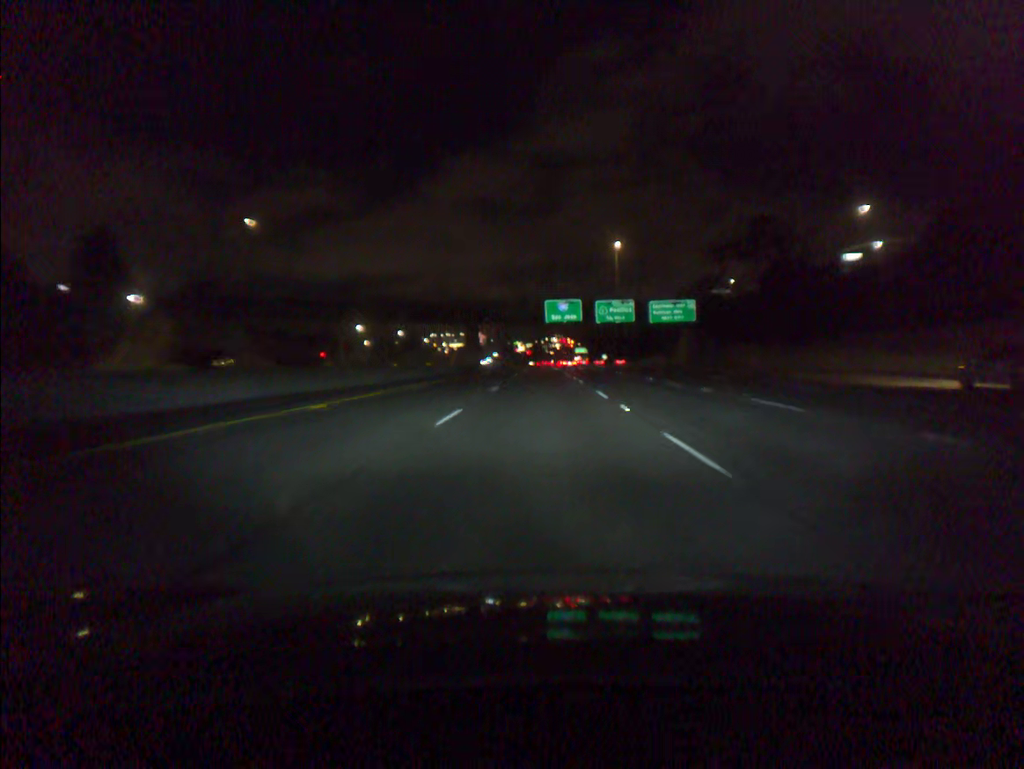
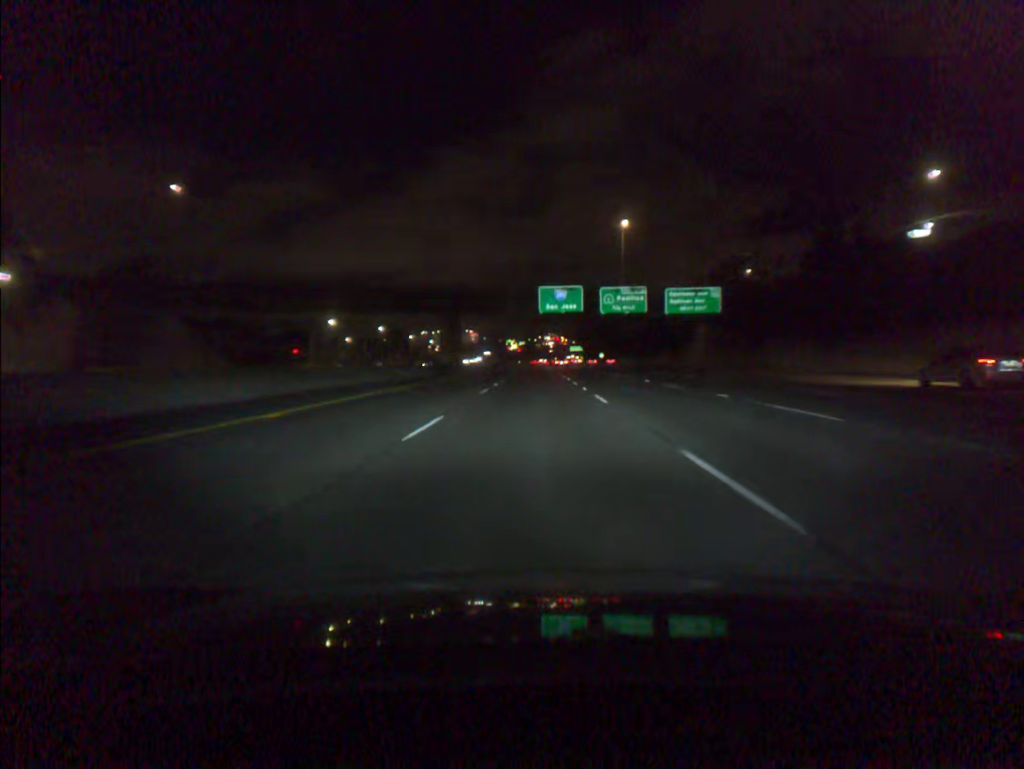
(+0.1, +16.8) m; +1°
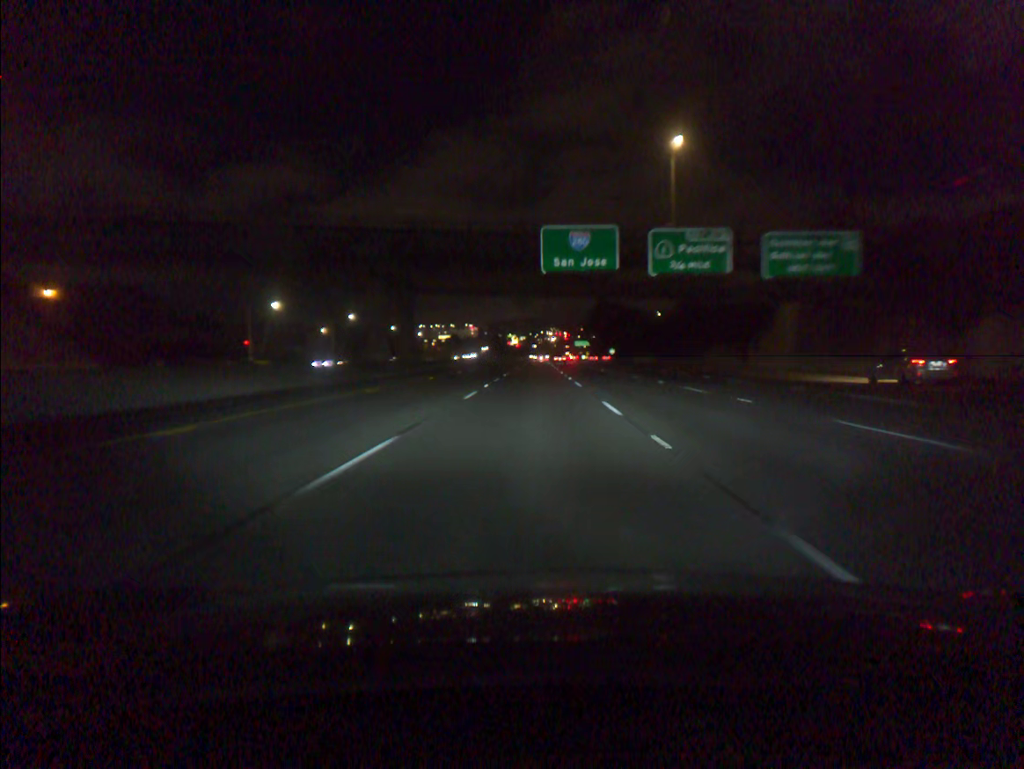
(0.0, +33.7) m; 0°
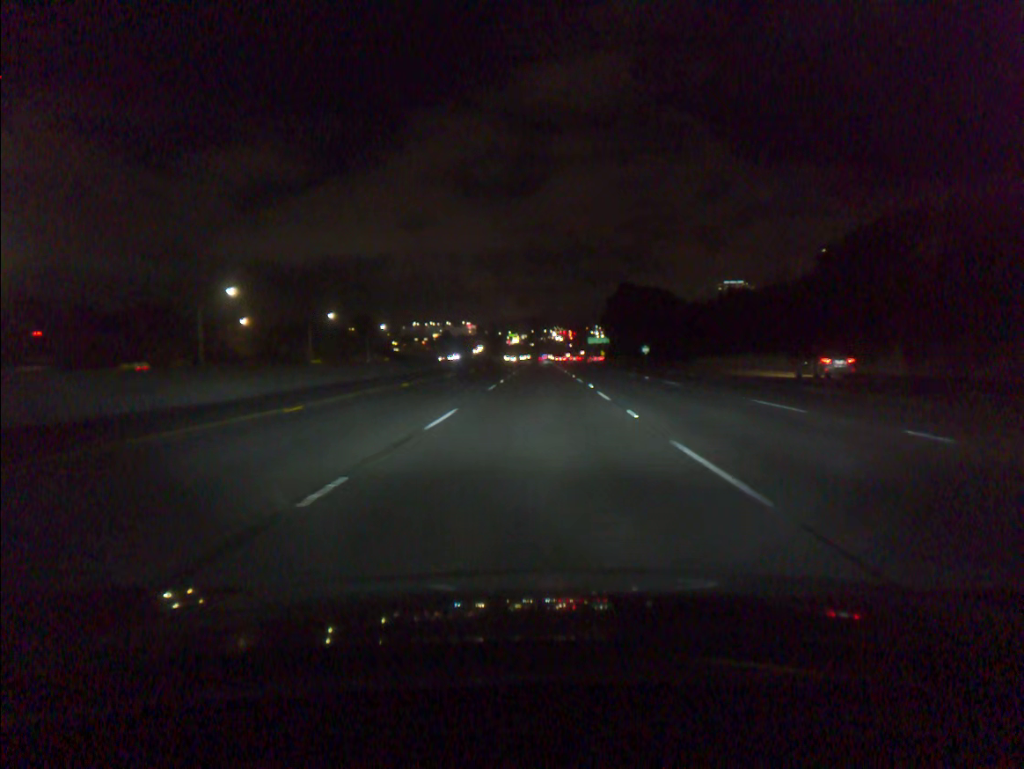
(-0.3, +67.9) m; 0°
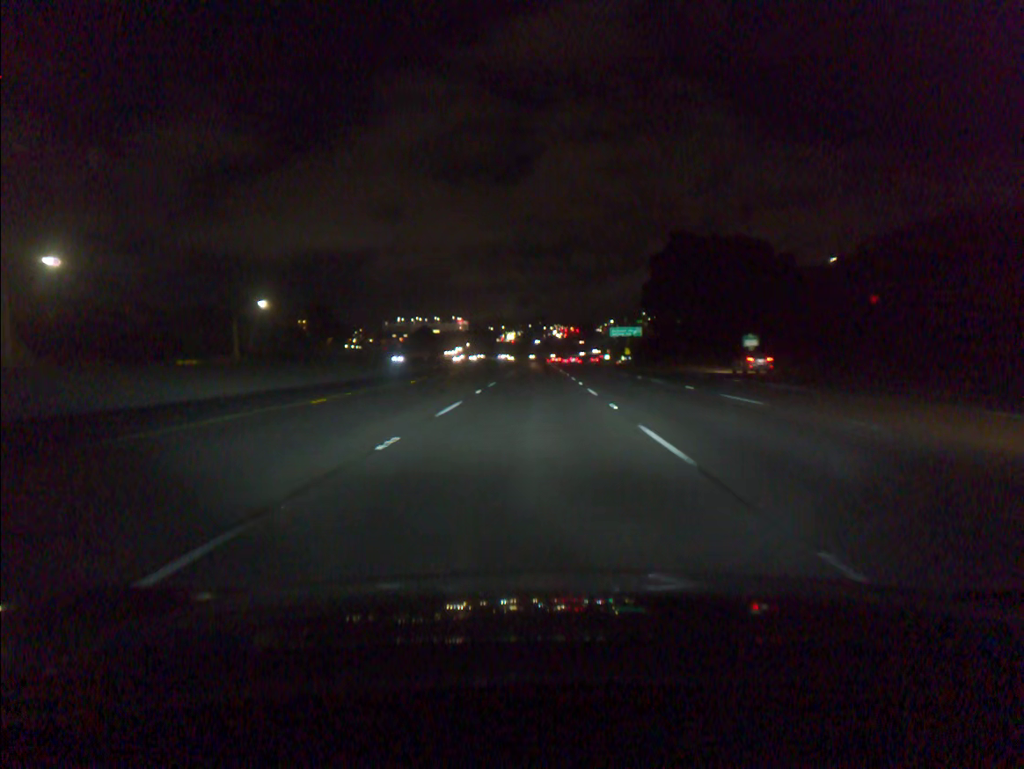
(+0.3, +85.1) m; 0°
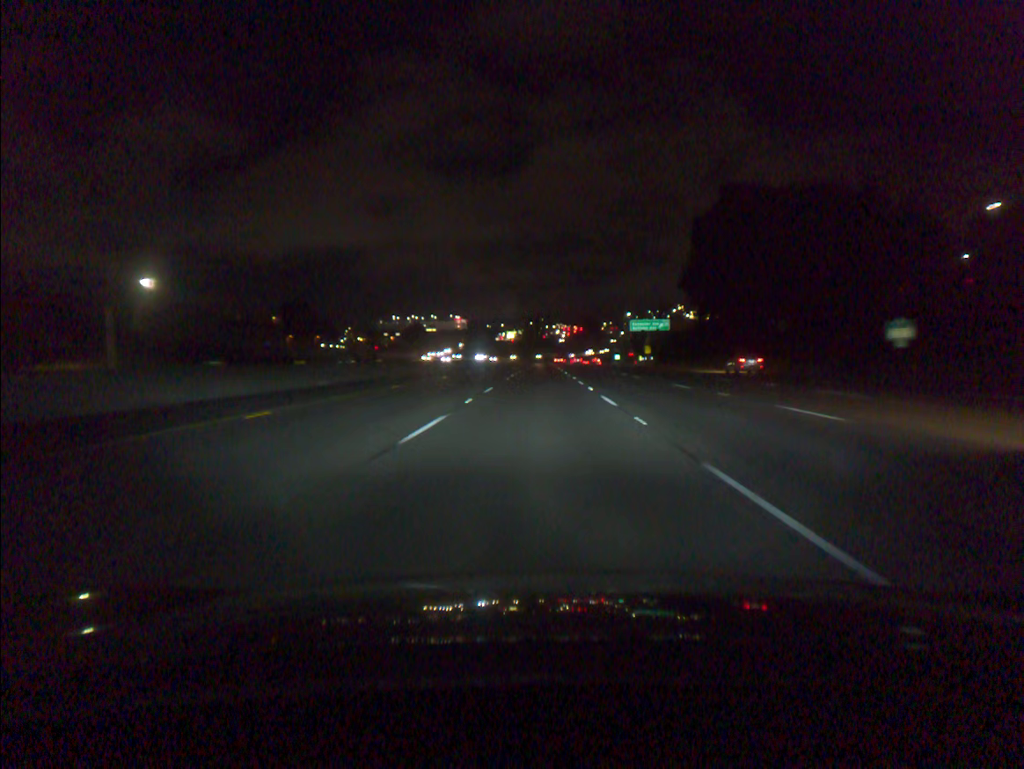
(-0.1, +34.0) m; 0°
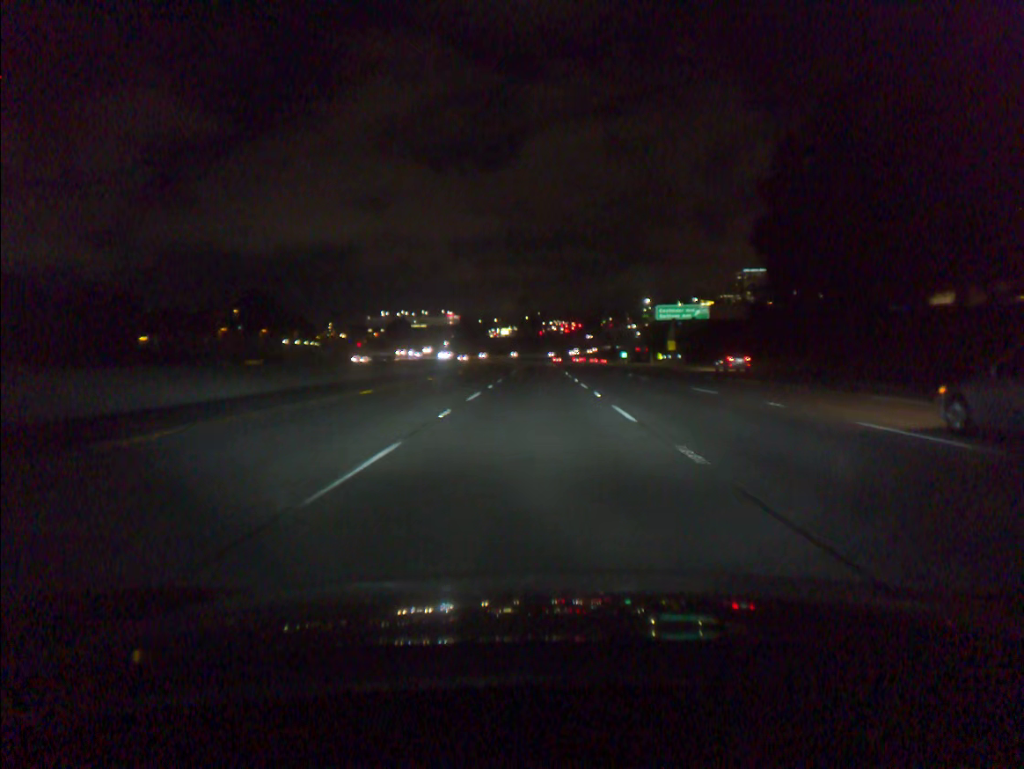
(+0.1, +34.0) m; 0°
